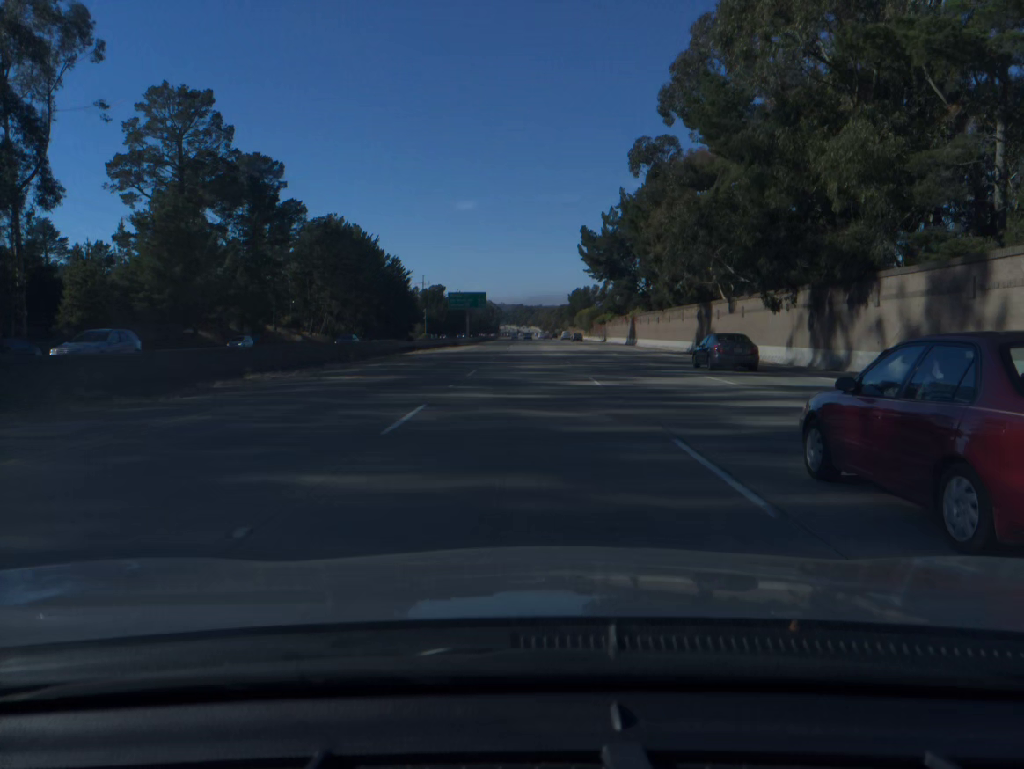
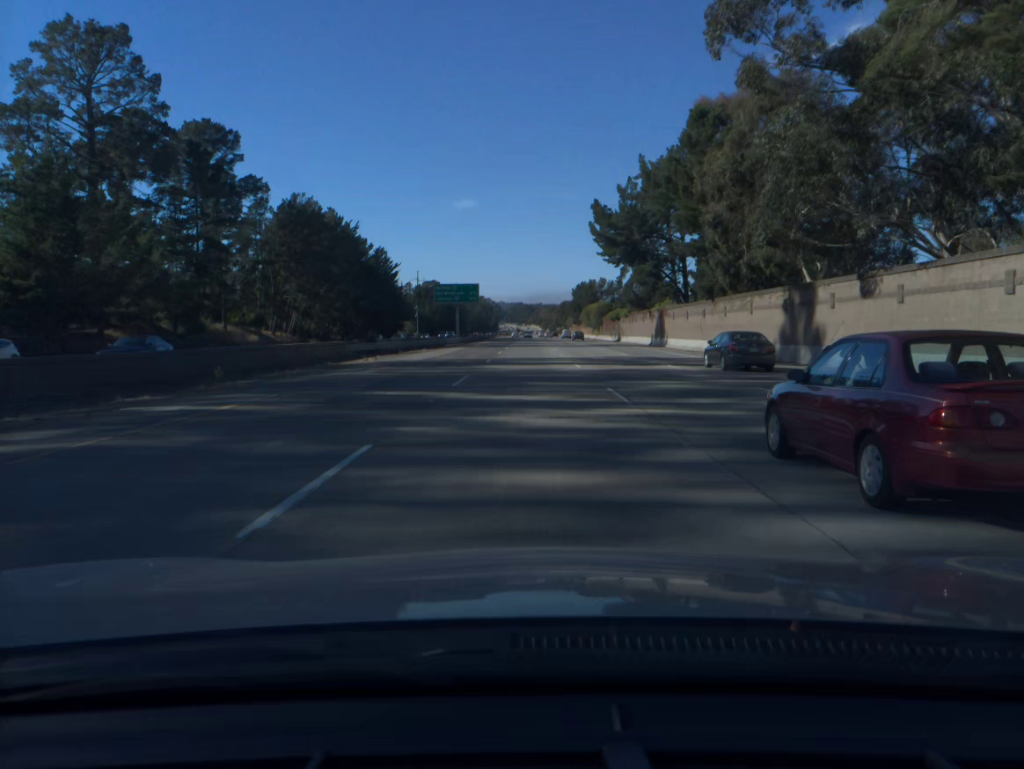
(0.0, +20.0) m; 0°
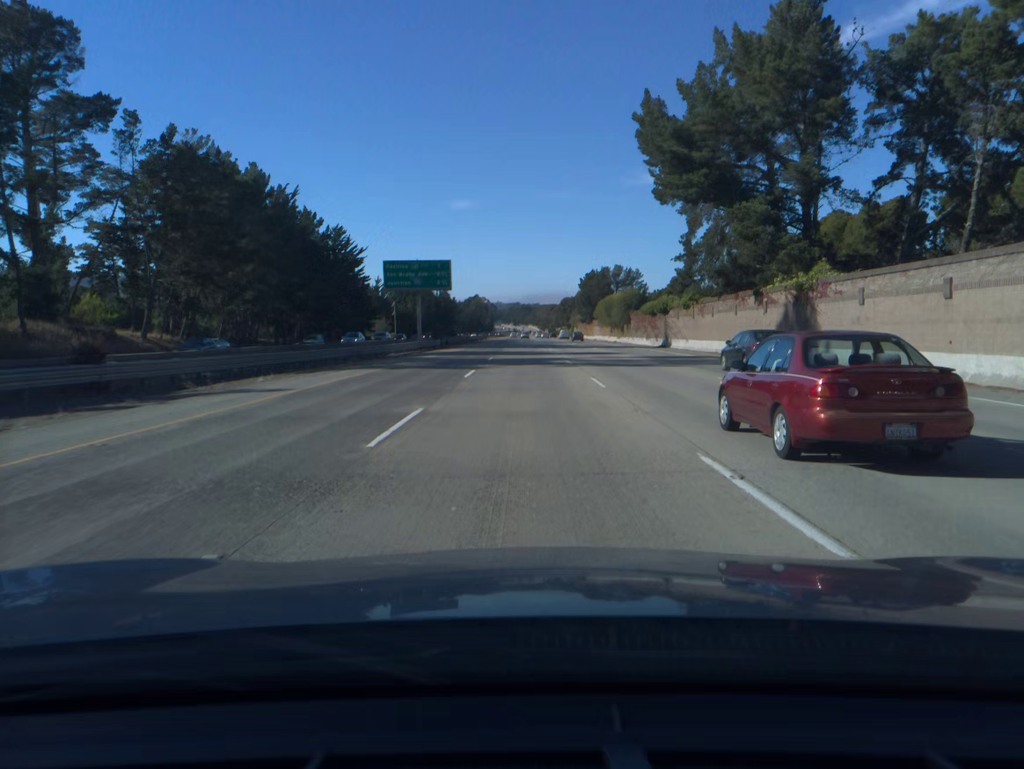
(+0.1, +39.9) m; 0°
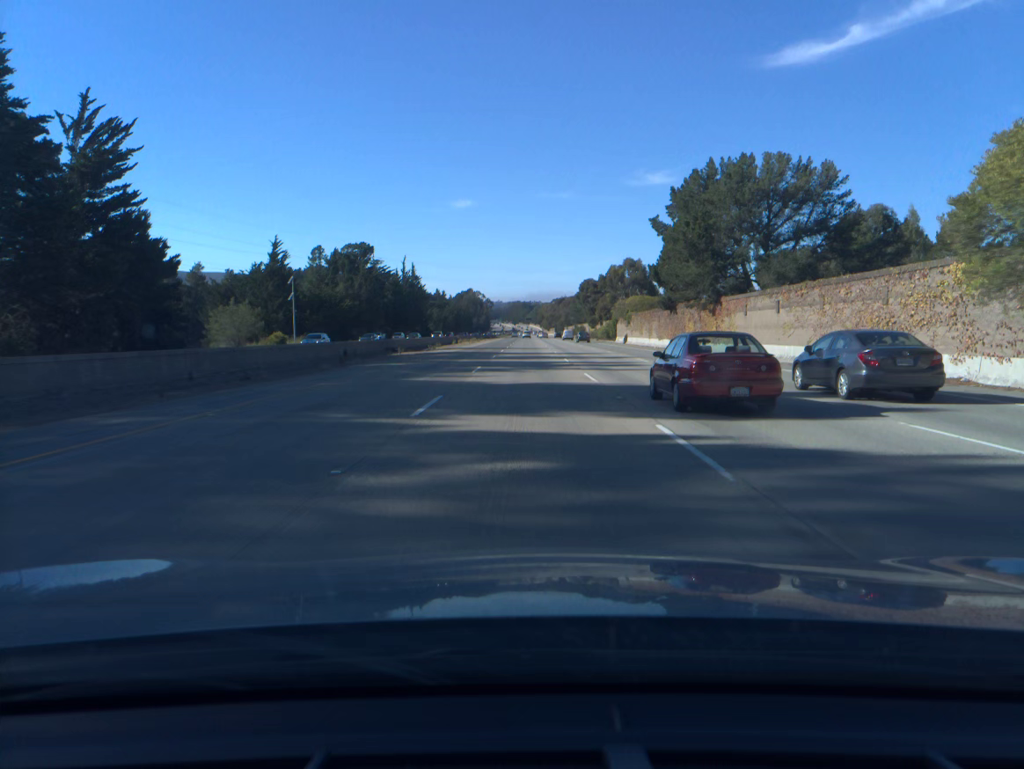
(-0.1, +99.3) m; 0°
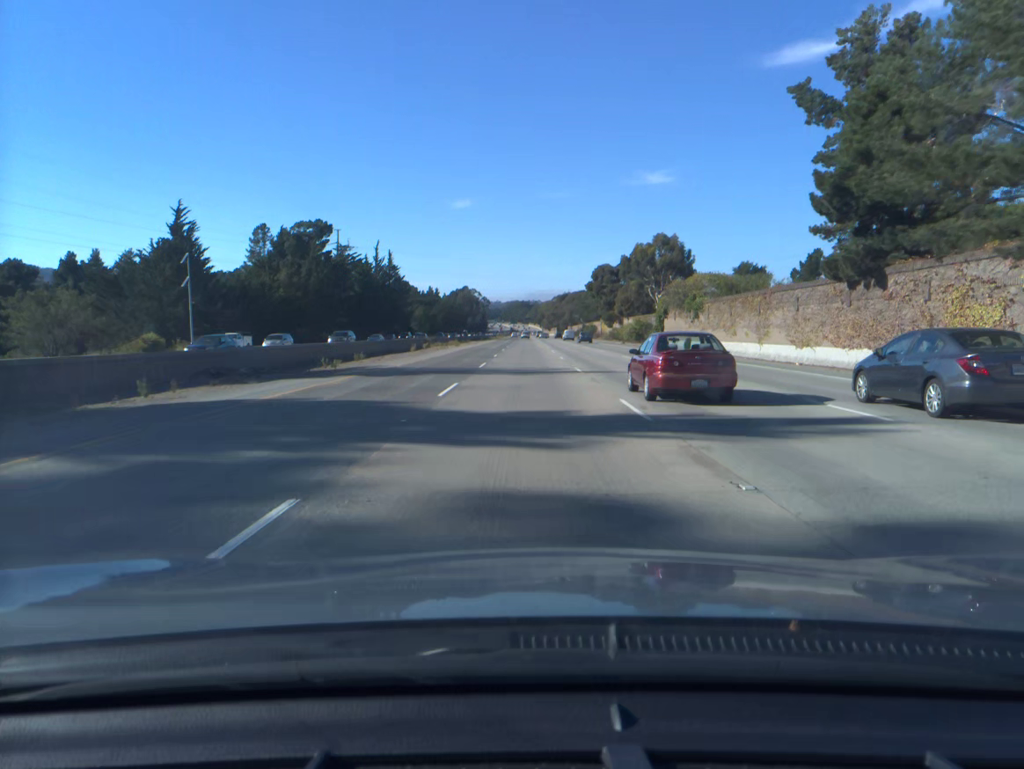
(0.0, +39.5) m; 0°
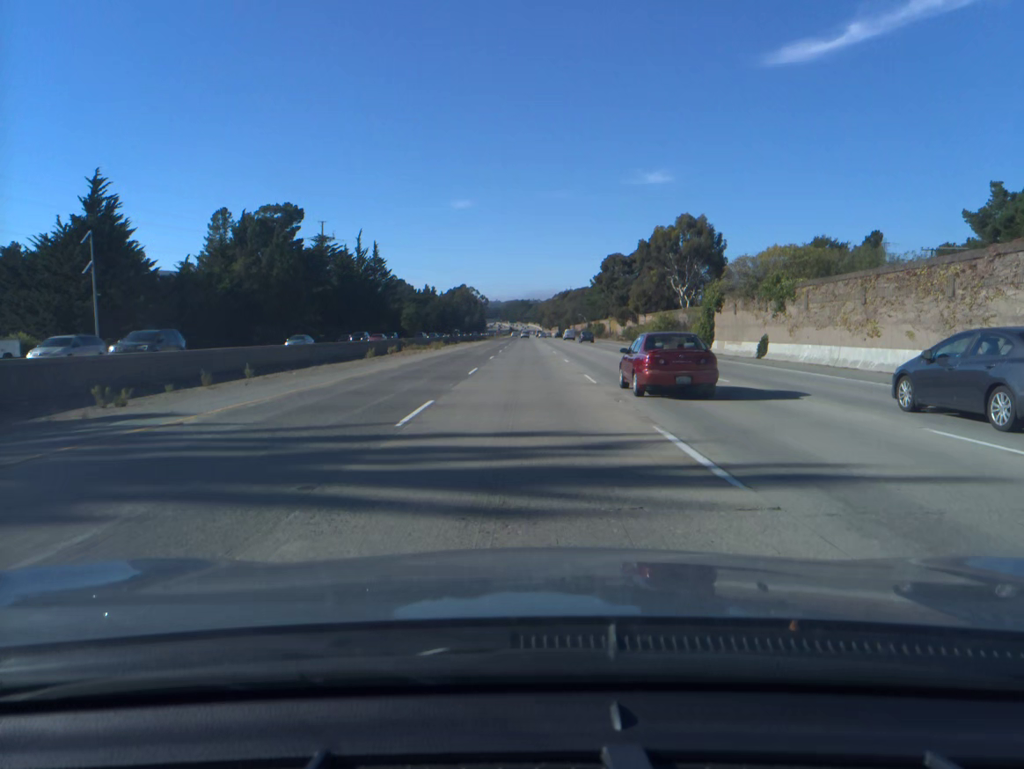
(0.0, +19.8) m; 0°
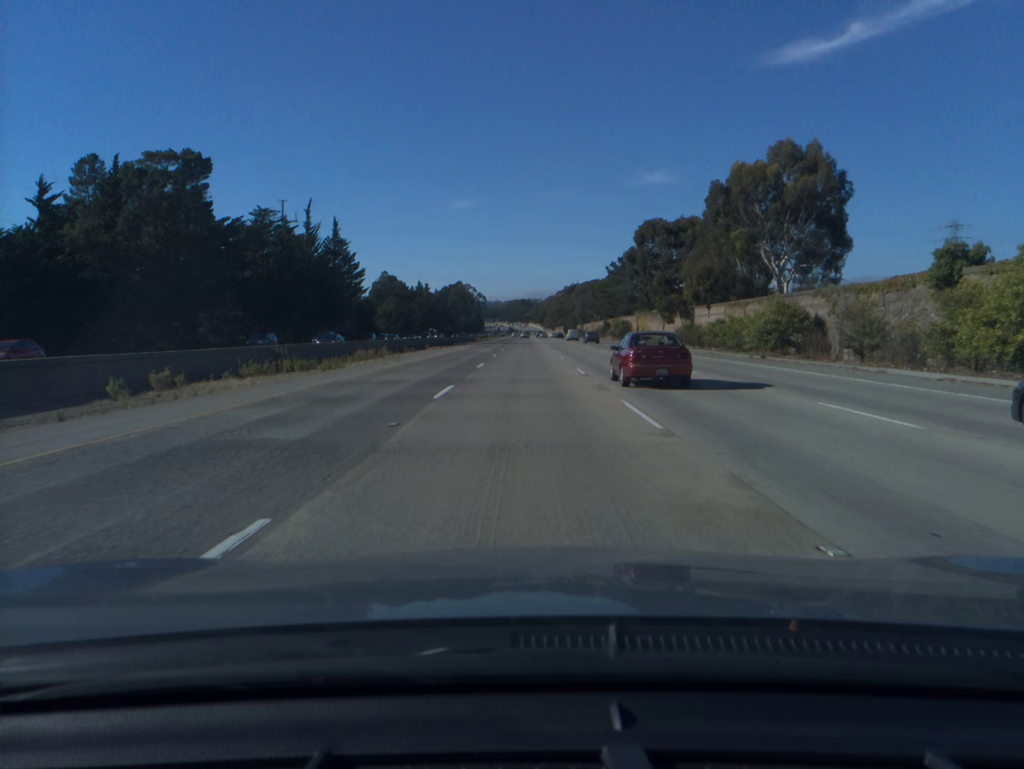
(0.0, +39.6) m; 0°
